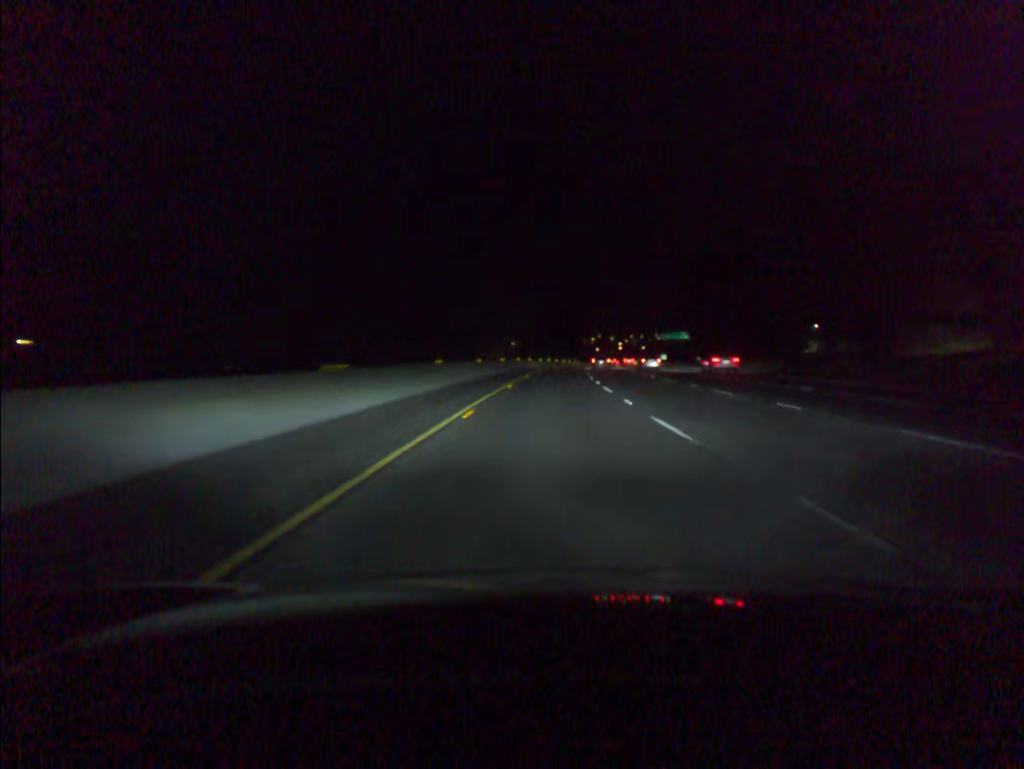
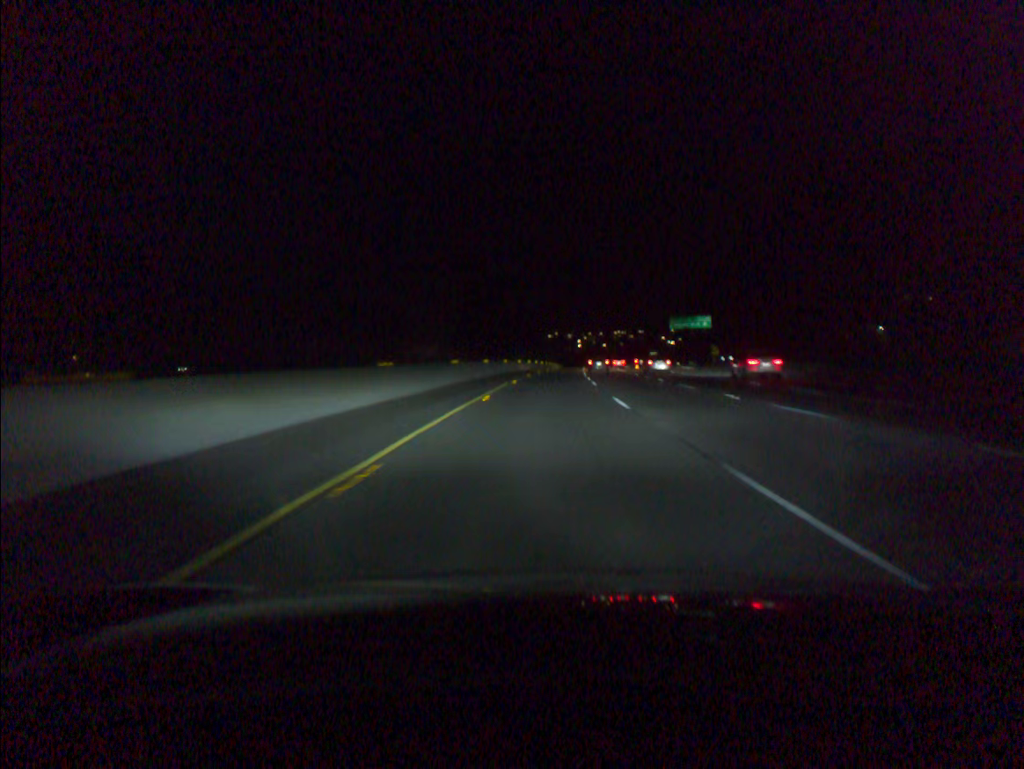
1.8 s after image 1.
(+2.0, +66.5) m; +3°
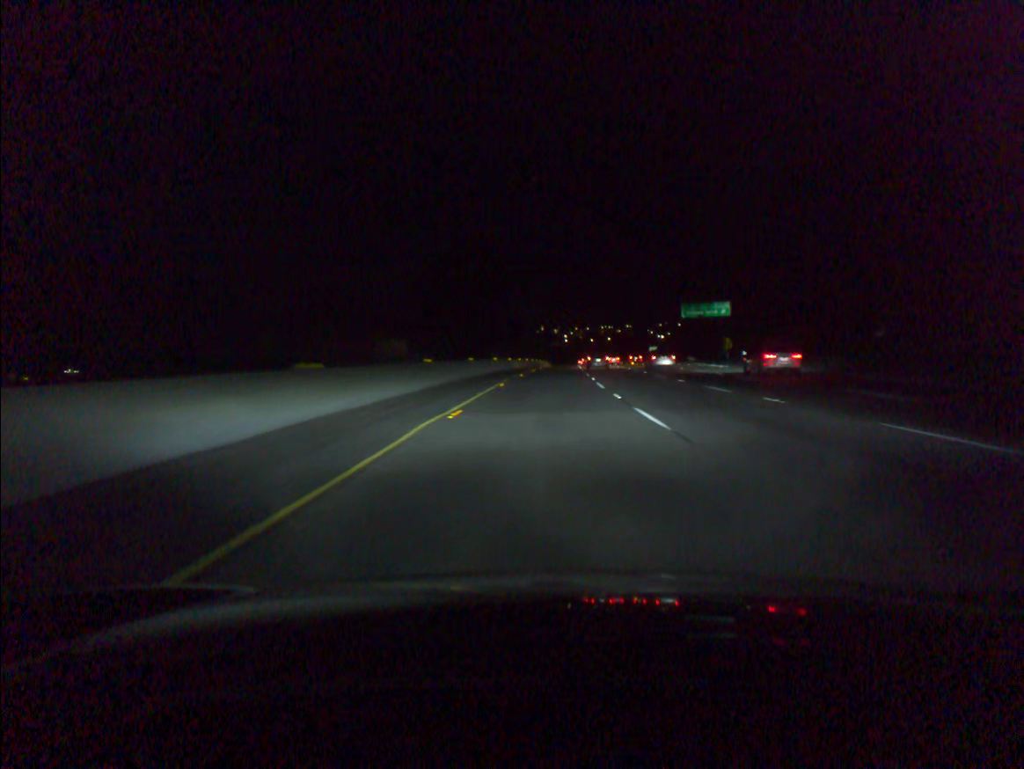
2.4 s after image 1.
(+0.2, +21.5) m; +1°
